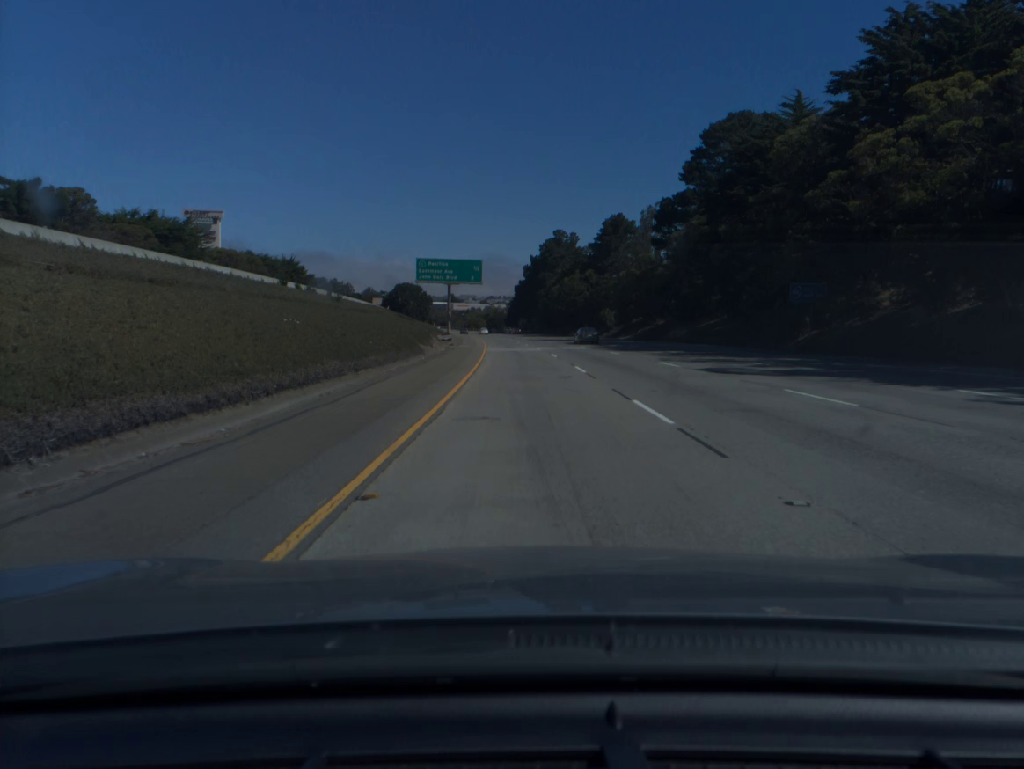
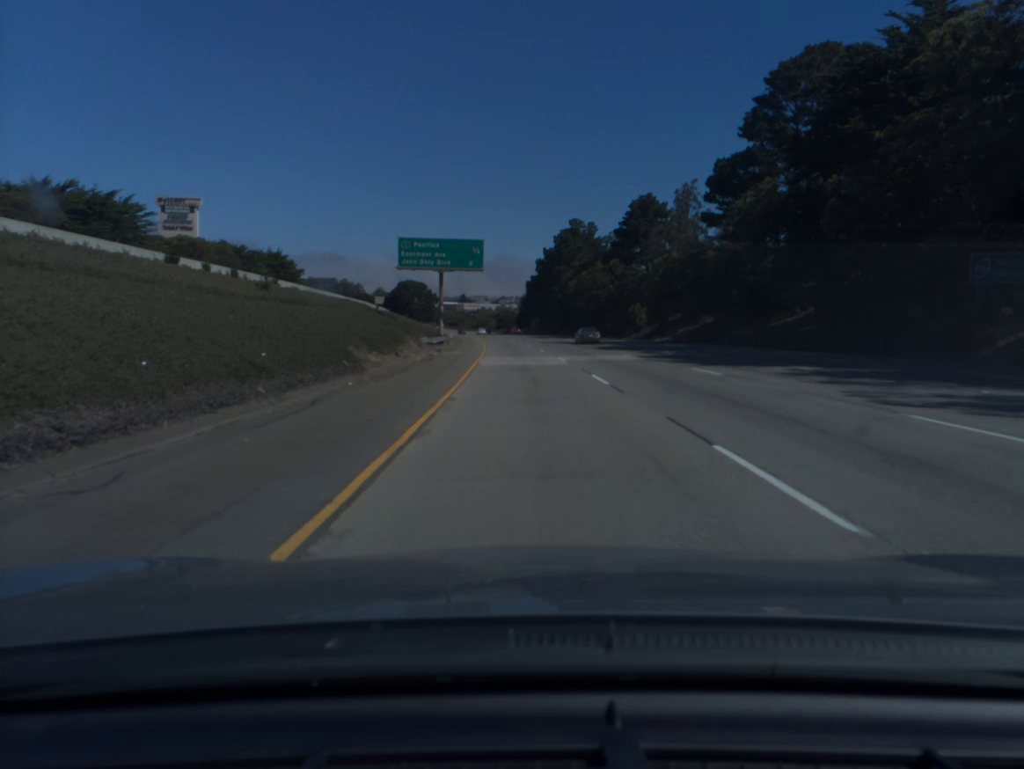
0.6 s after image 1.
(-0.1, +20.3) m; -1°
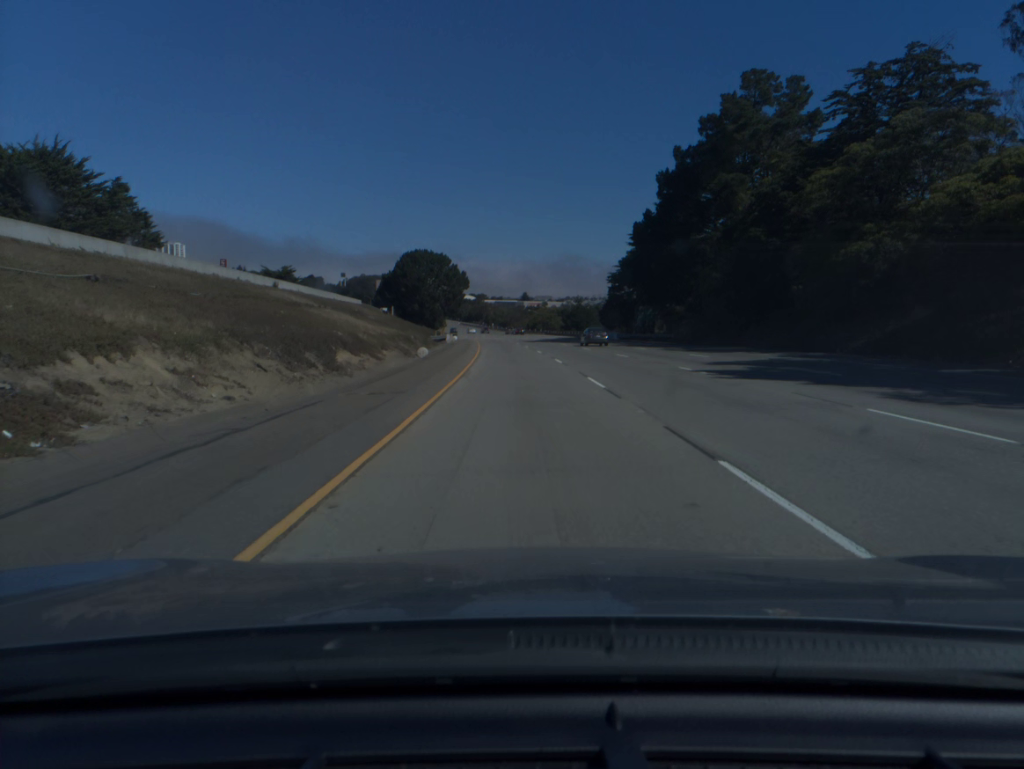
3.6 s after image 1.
(-4.0, +101.0) m; -5°
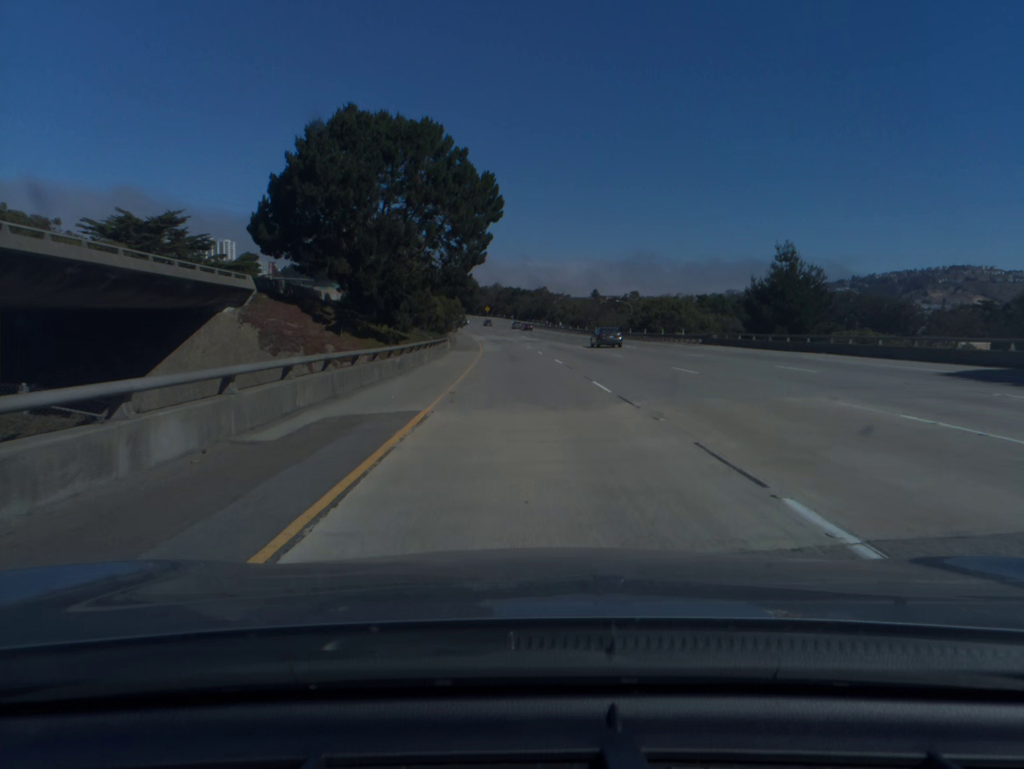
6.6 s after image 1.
(-4.5, +100.6) m; -5°
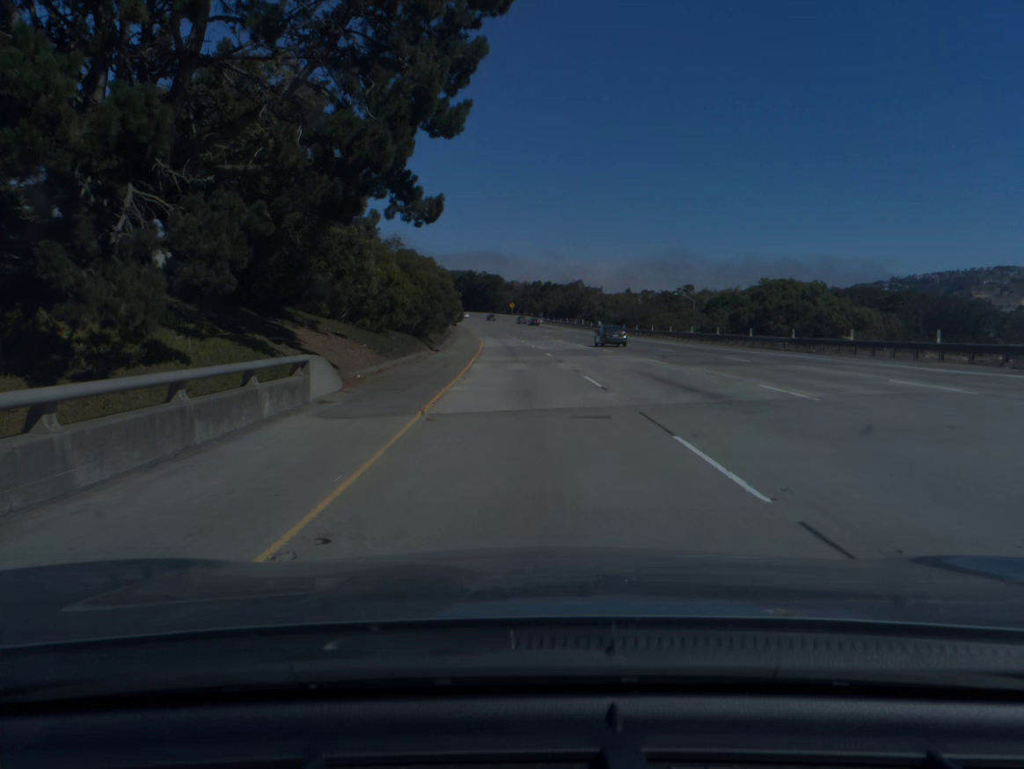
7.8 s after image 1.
(-0.7, +40.0) m; -2°
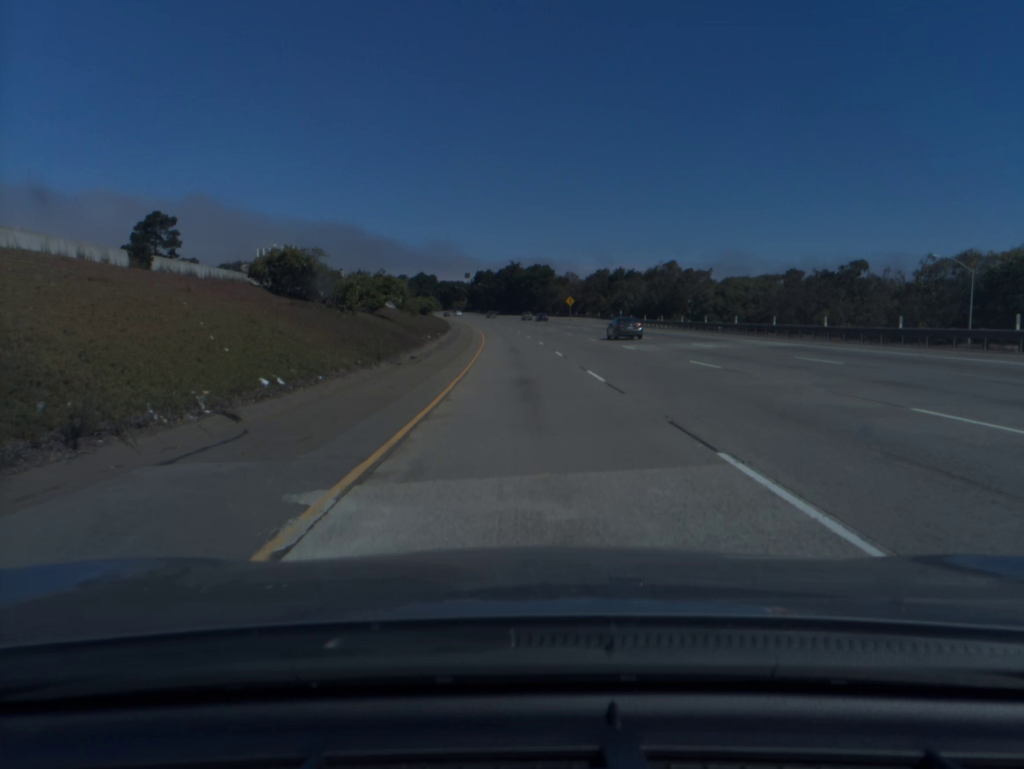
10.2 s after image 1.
(-2.6, +79.9) m; -4°
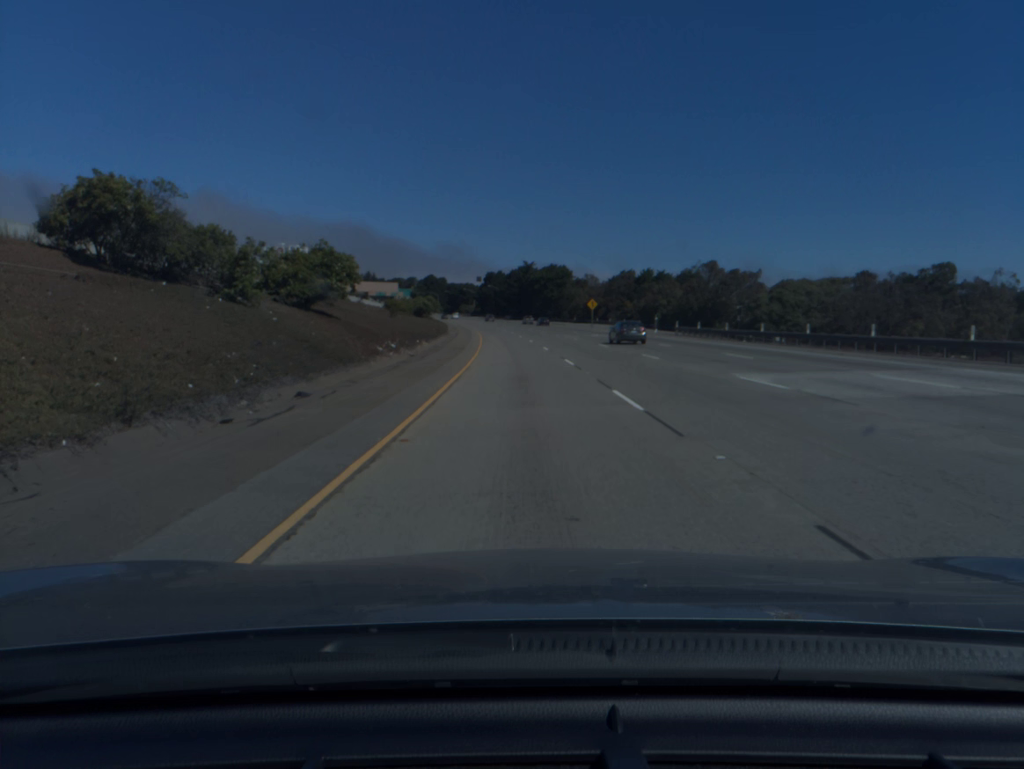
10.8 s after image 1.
(-0.2, +20.0) m; -1°
